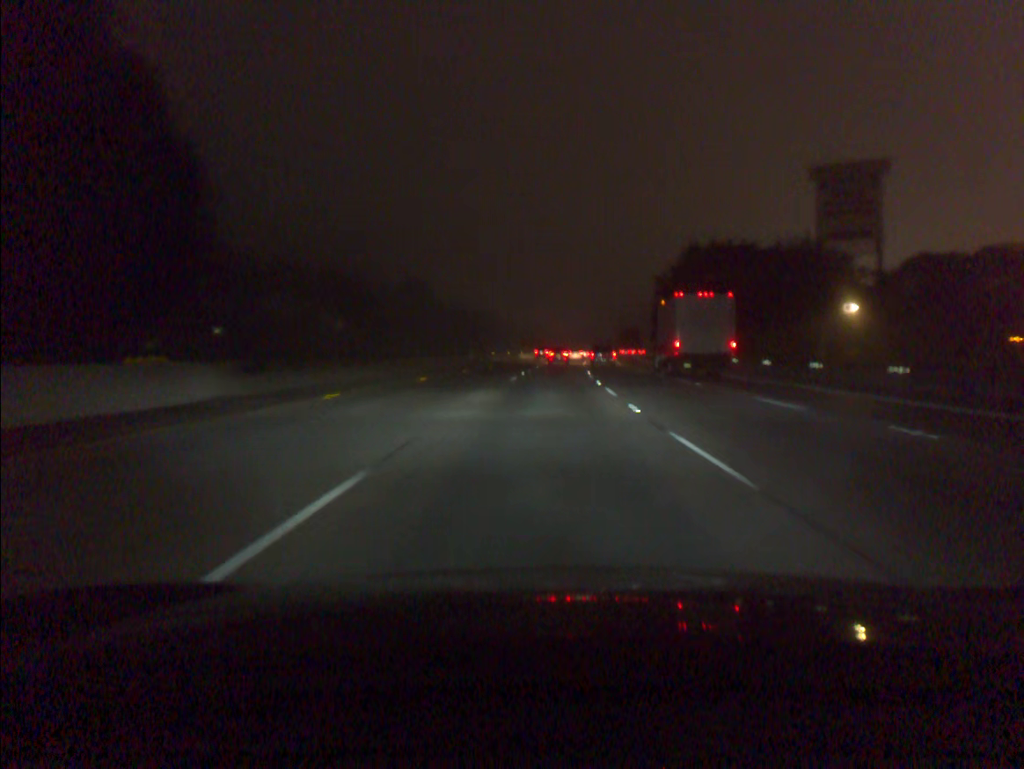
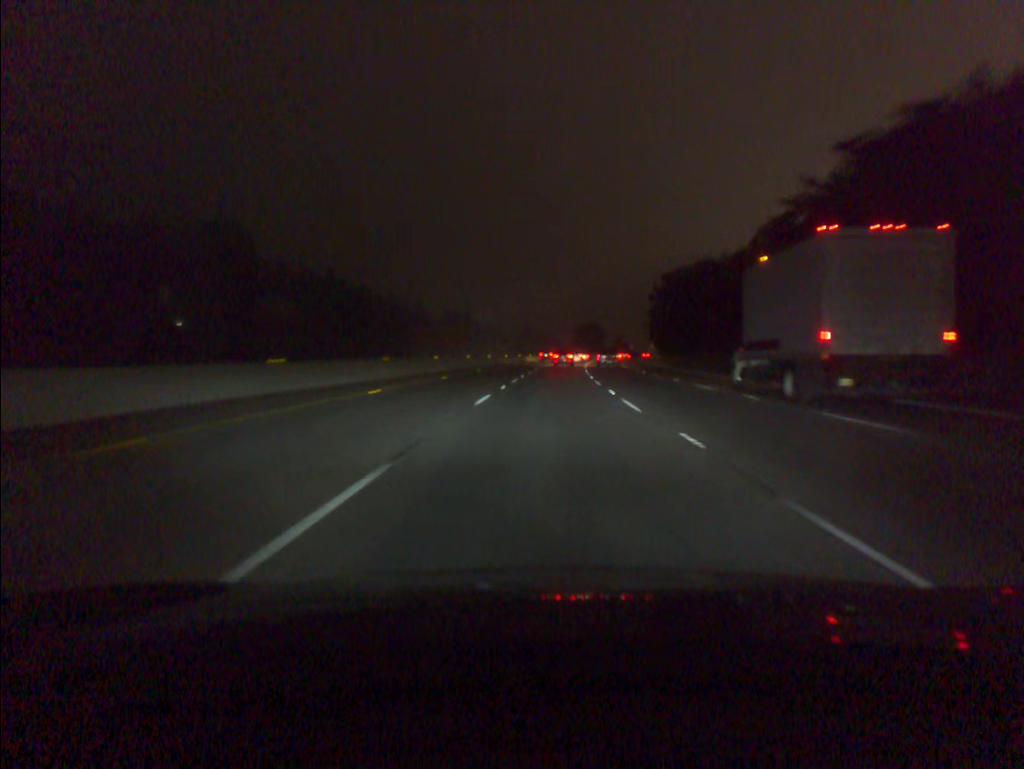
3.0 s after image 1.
(+3.6, +93.1) m; +4°
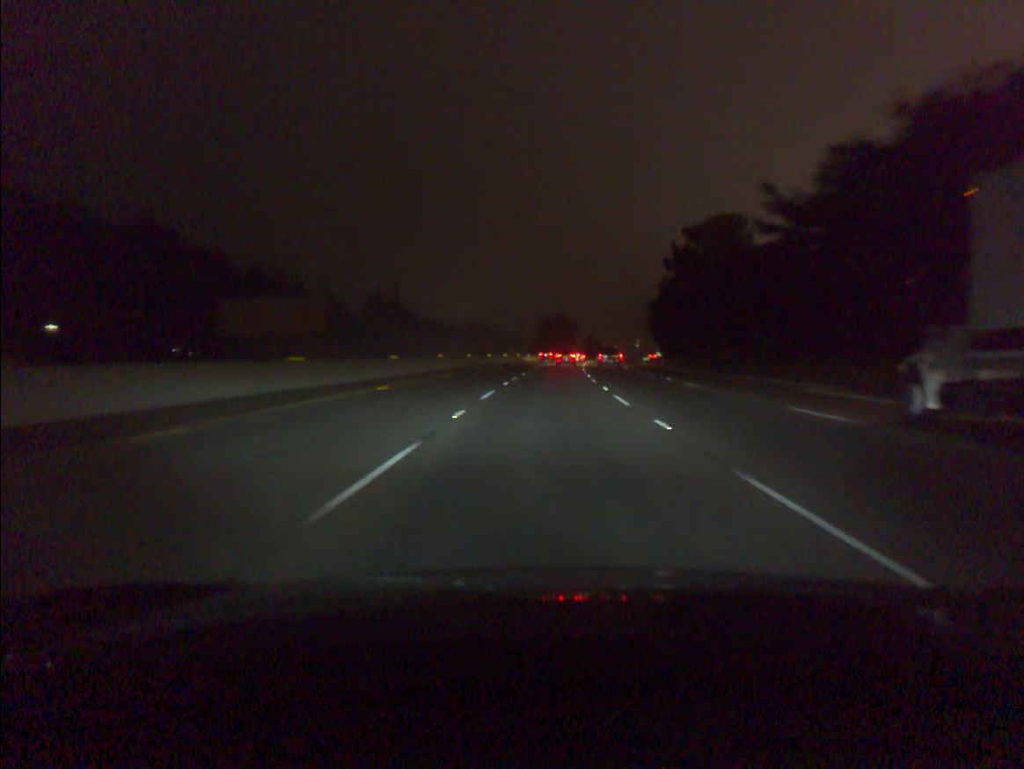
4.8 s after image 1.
(+1.4, +56.5) m; +3°
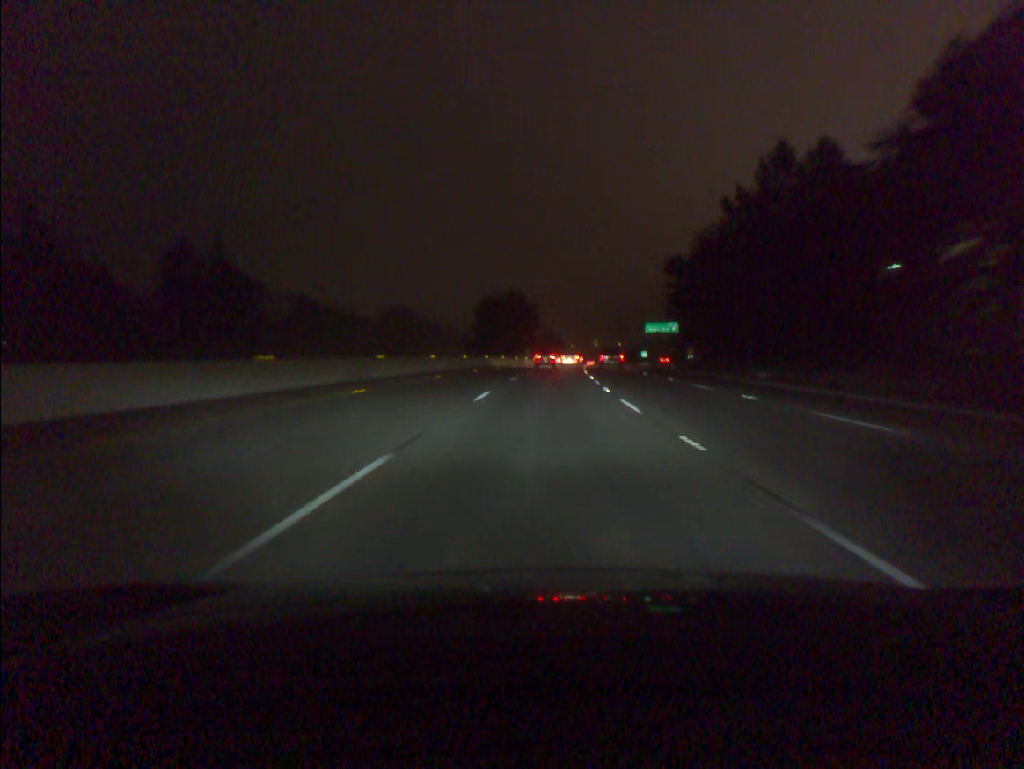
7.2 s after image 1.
(+2.4, +75.3) m; +3°
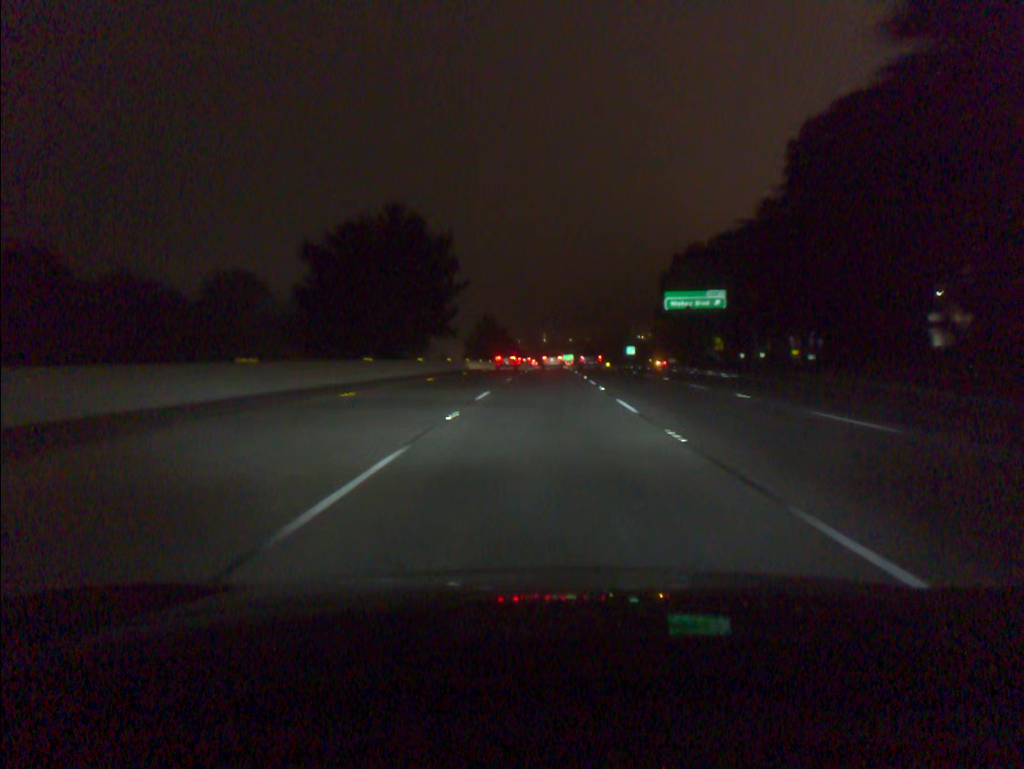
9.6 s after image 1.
(+2.4, +73.3) m; +4°
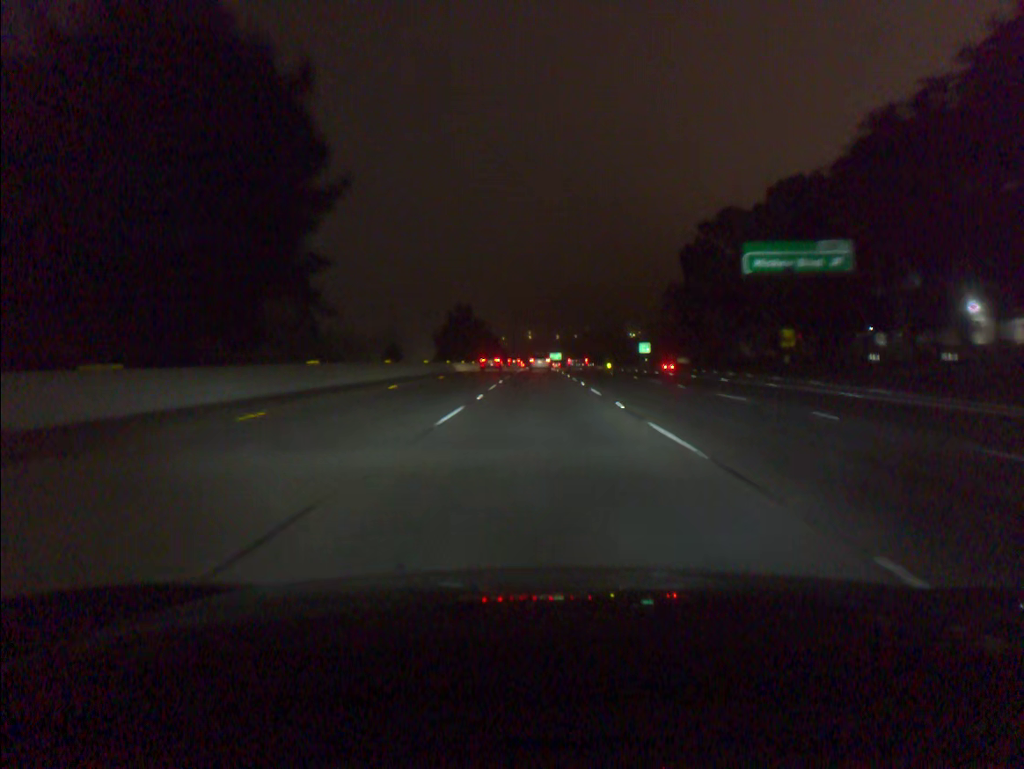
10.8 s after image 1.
(+0.4, +36.0) m; +1°
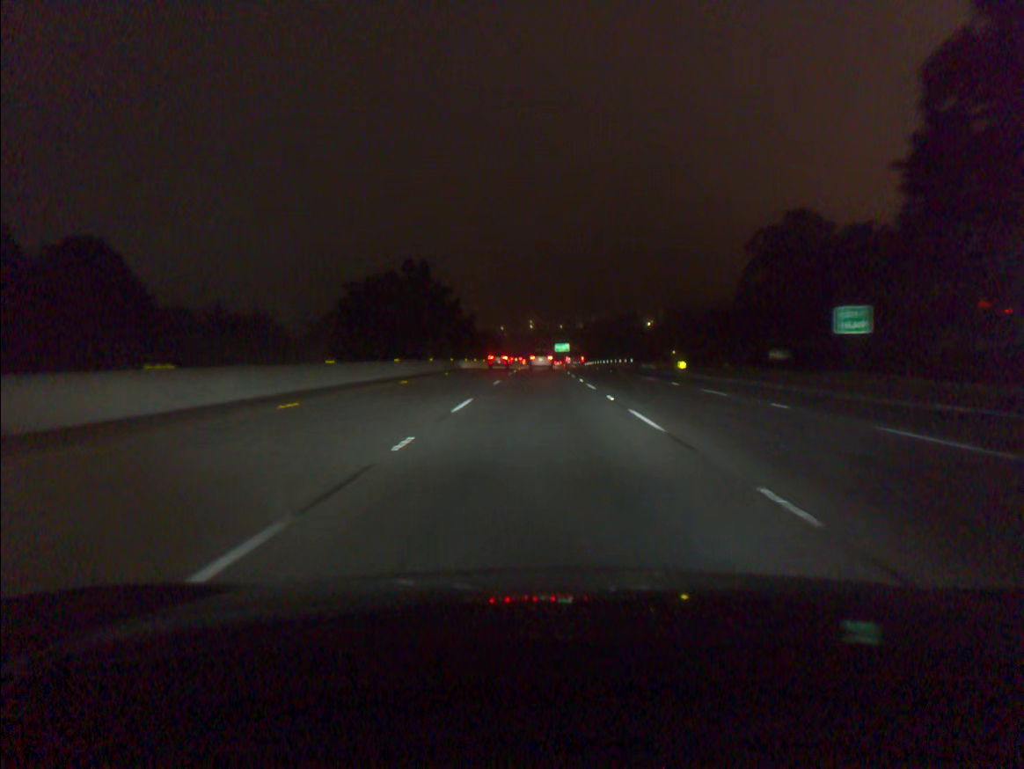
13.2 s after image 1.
(+0.1, +70.6) m; 0°
